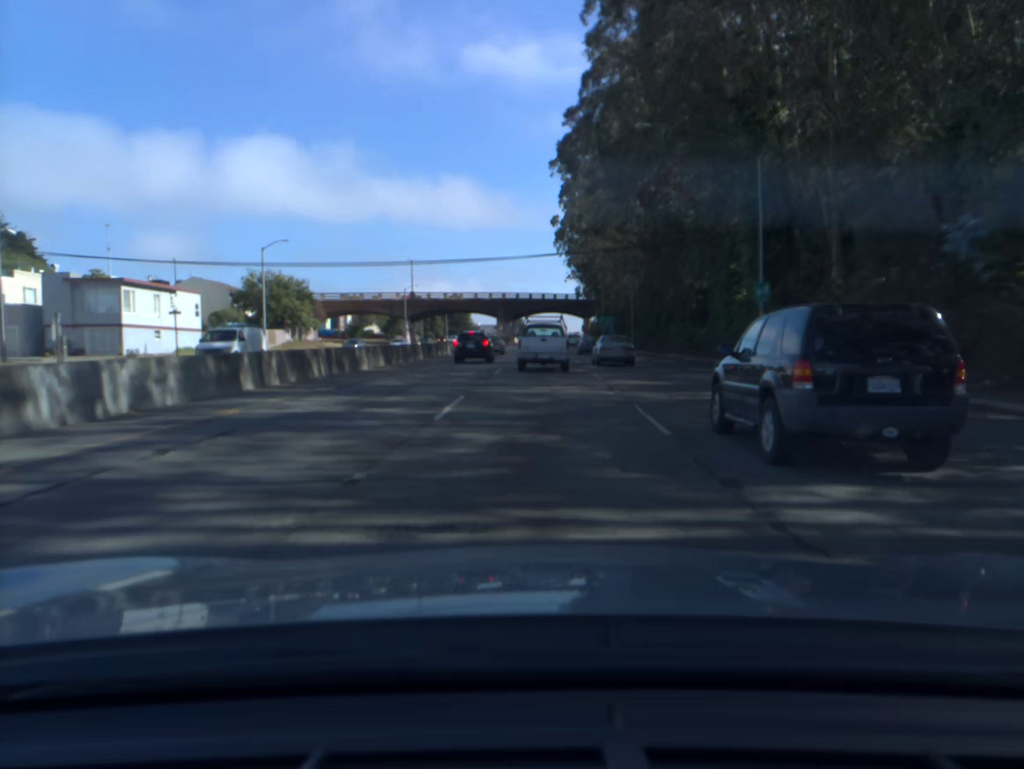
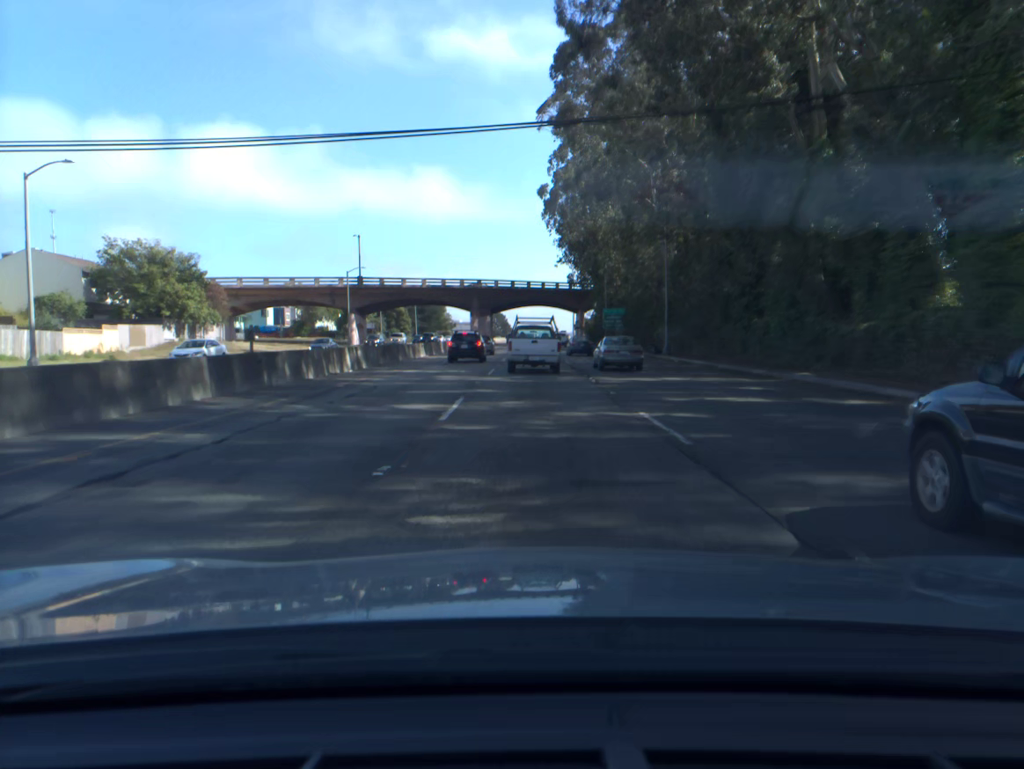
(+0.4, +28.6) m; +1°
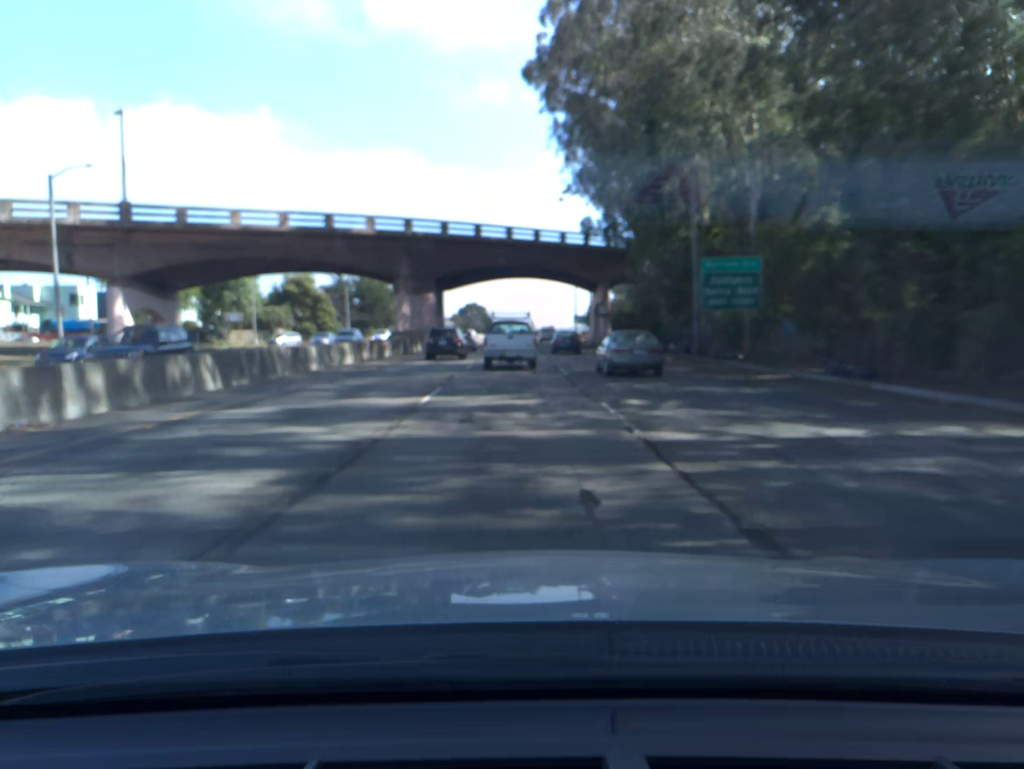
(+0.7, +57.5) m; +1°
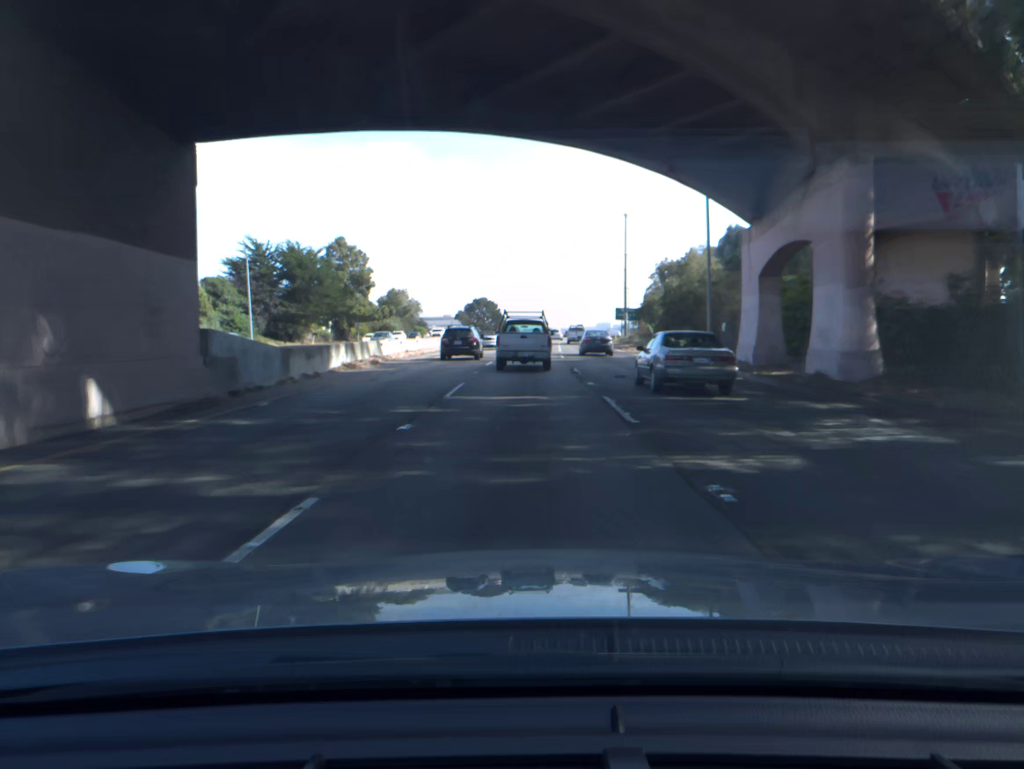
(-0.8, +57.0) m; -1°
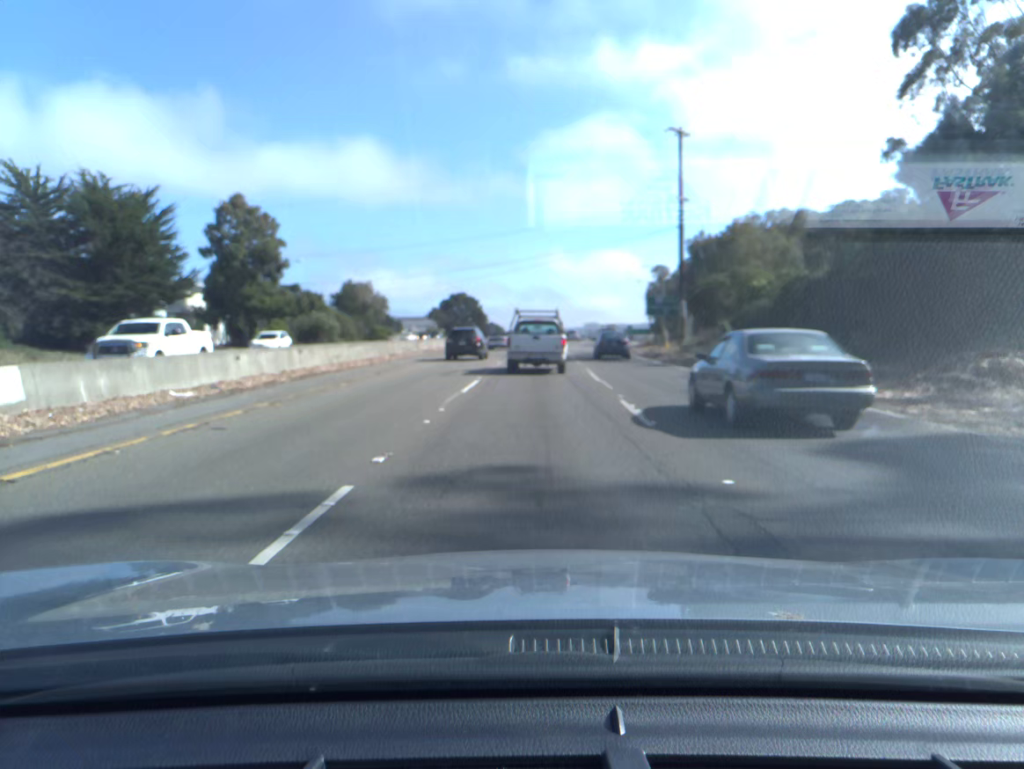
(+0.3, +42.4) m; +1°
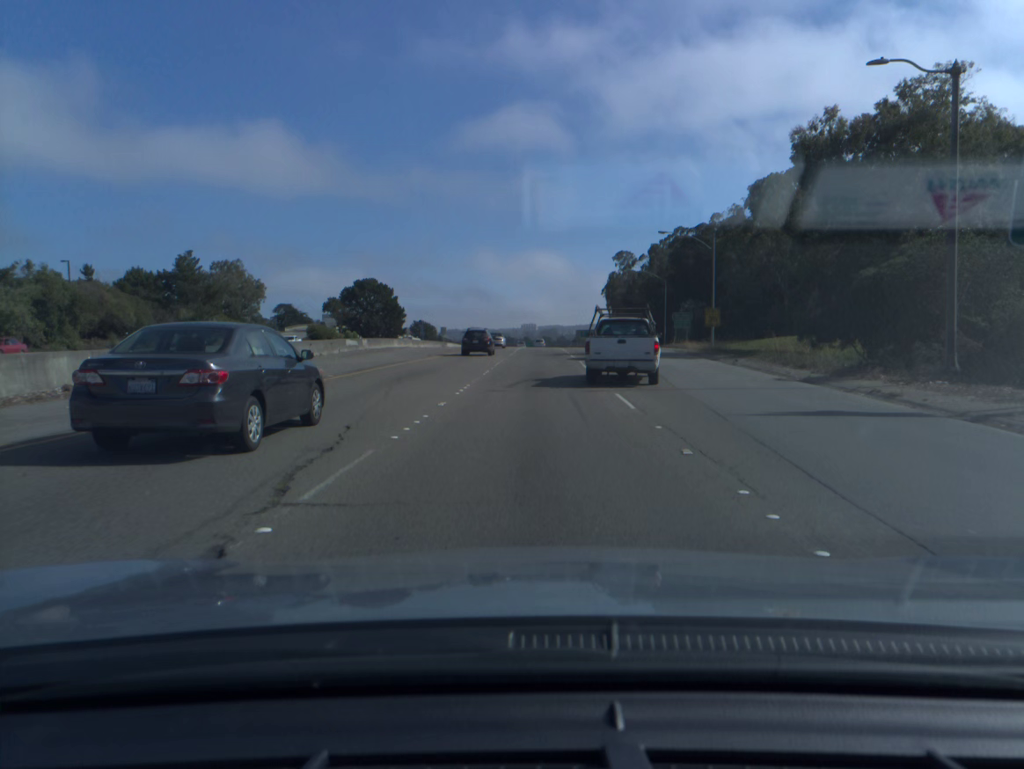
(+1.9, +68.9) m; +4°
